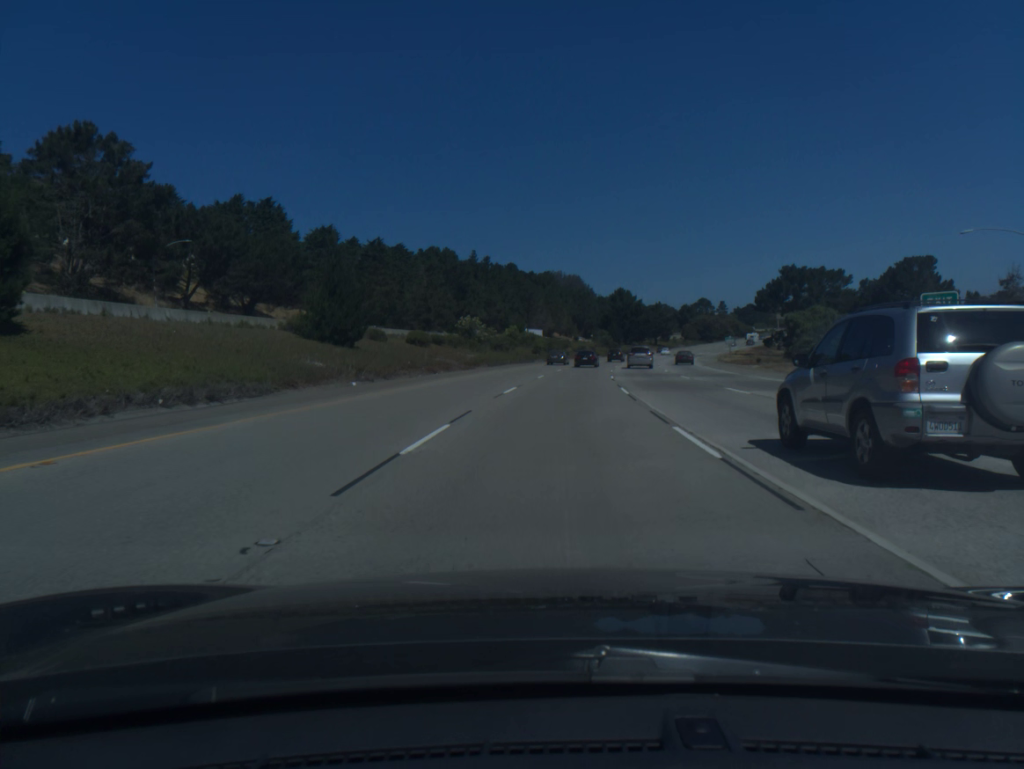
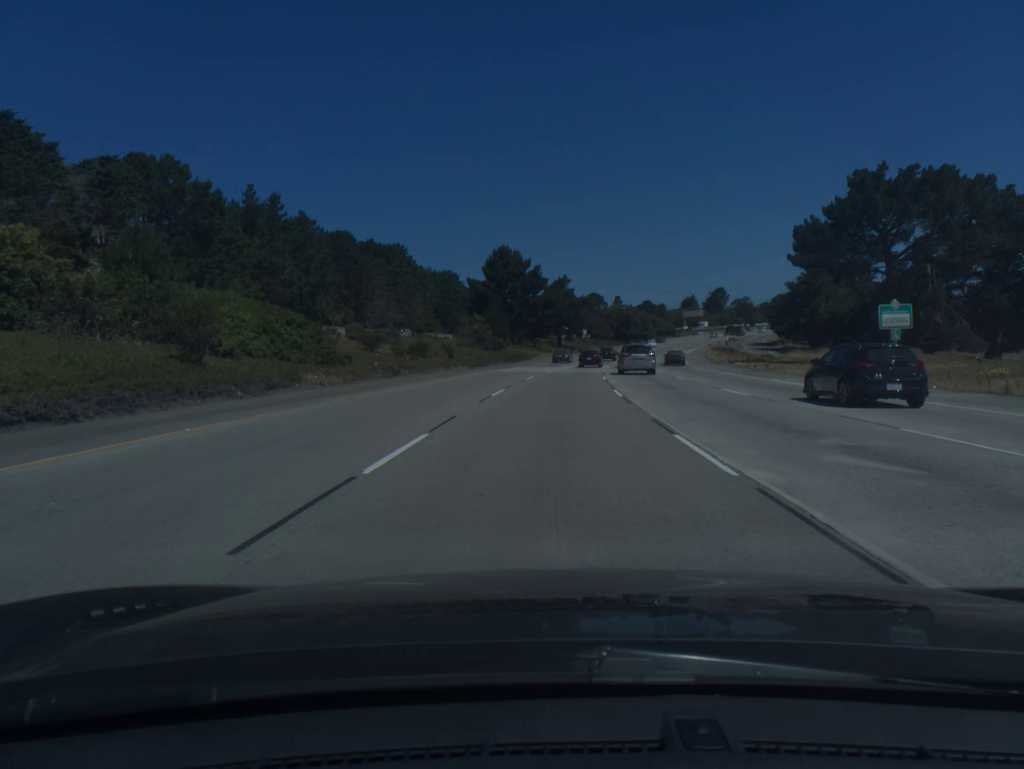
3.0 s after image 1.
(+7.0, +88.5) m; +9°
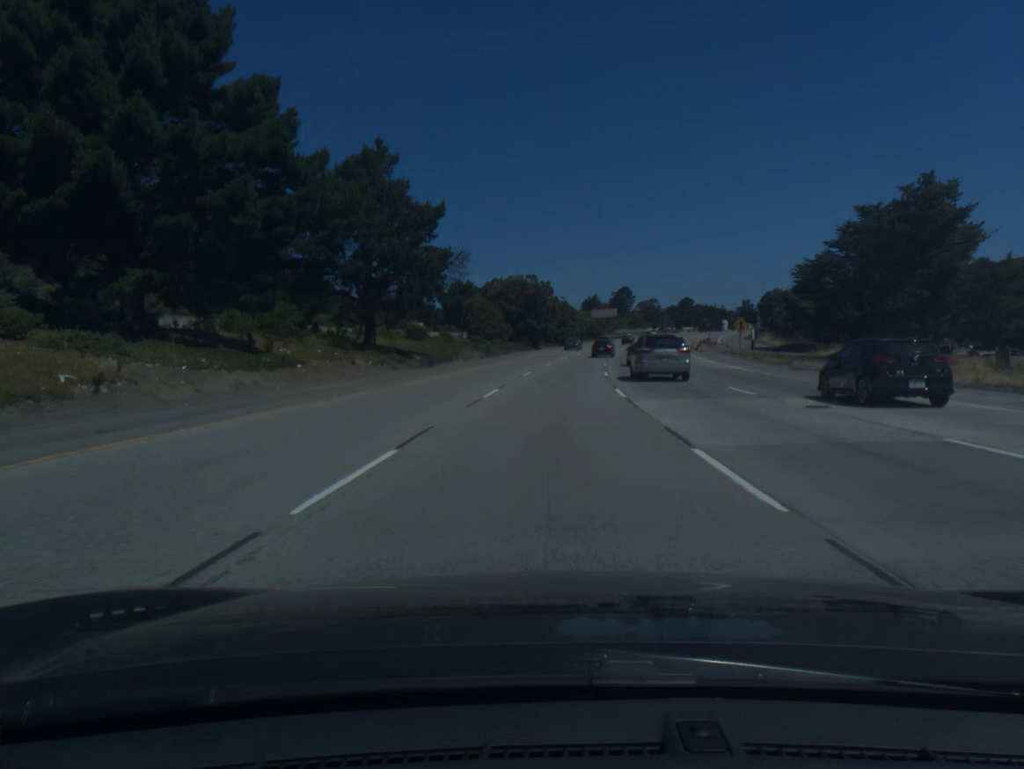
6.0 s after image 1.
(+6.3, +89.0) m; +8°
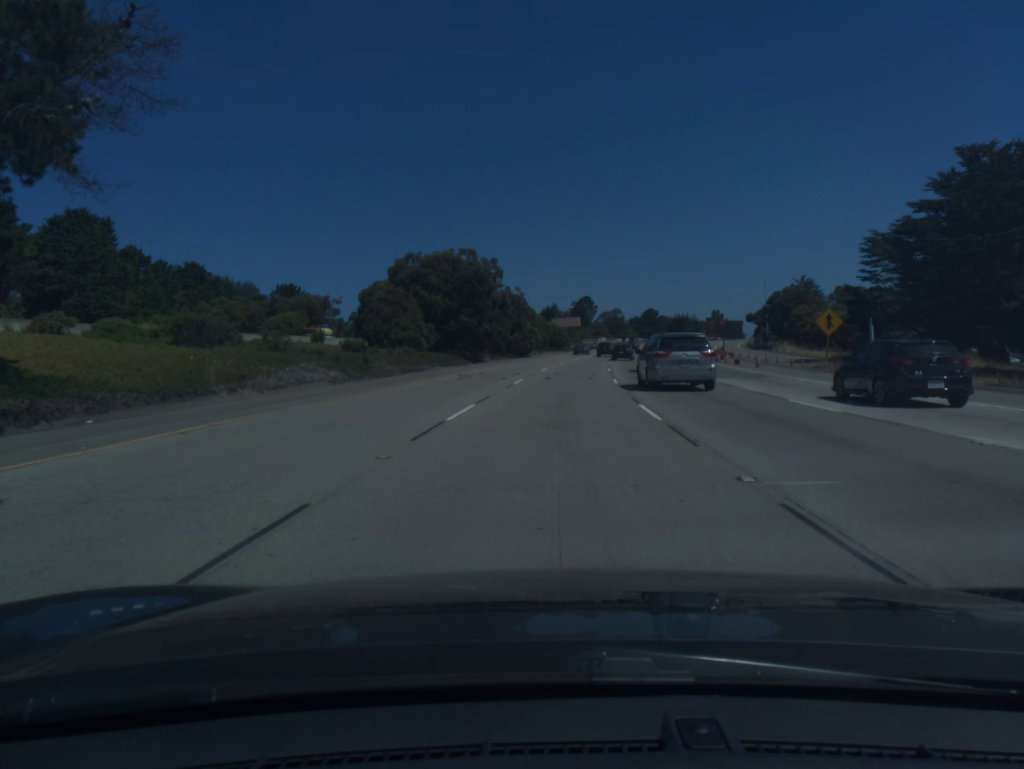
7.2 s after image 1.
(+1.0, +35.9) m; +3°
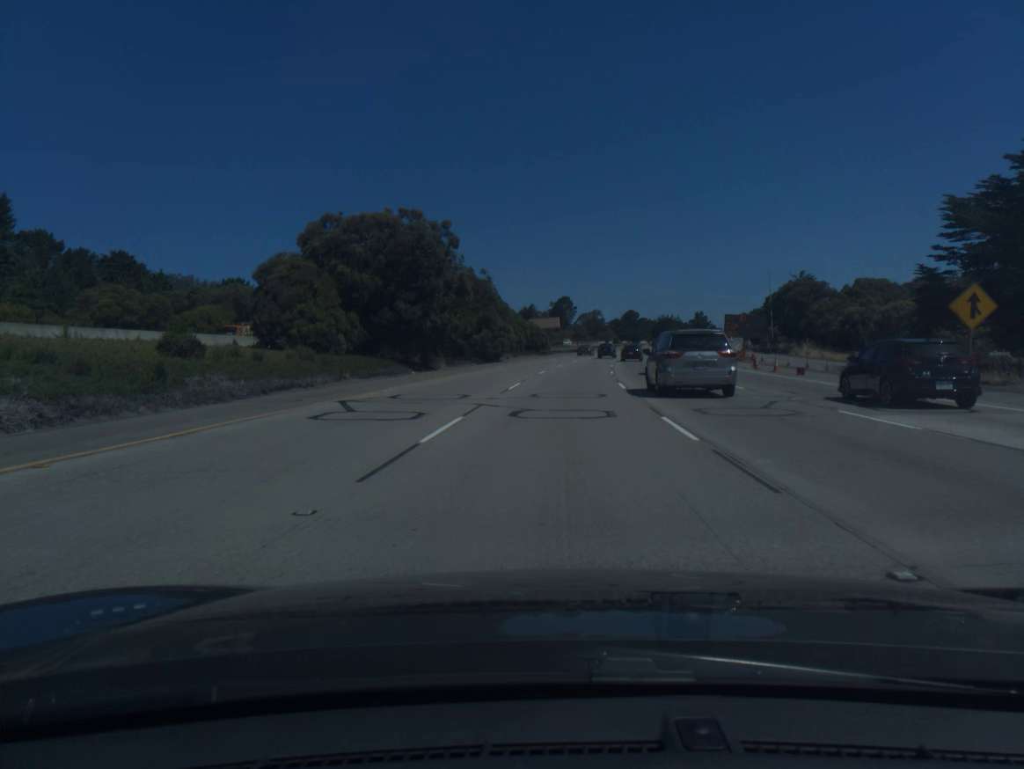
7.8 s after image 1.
(+0.2, +17.9) m; +2°
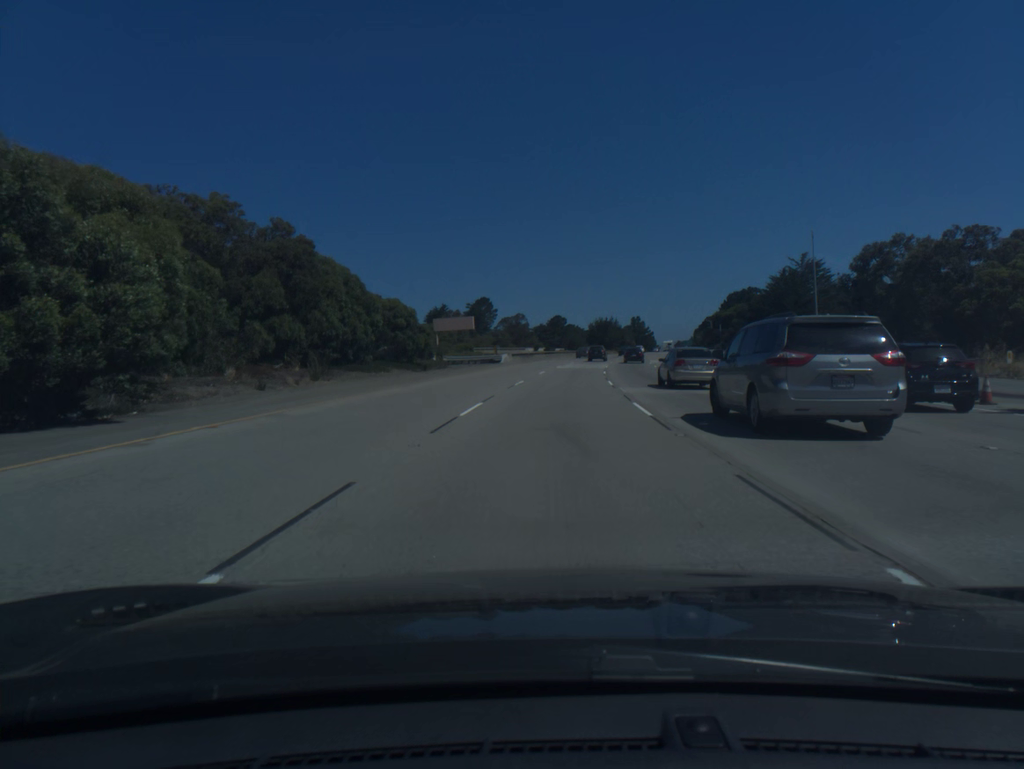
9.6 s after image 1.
(+2.5, +53.7) m; +6°
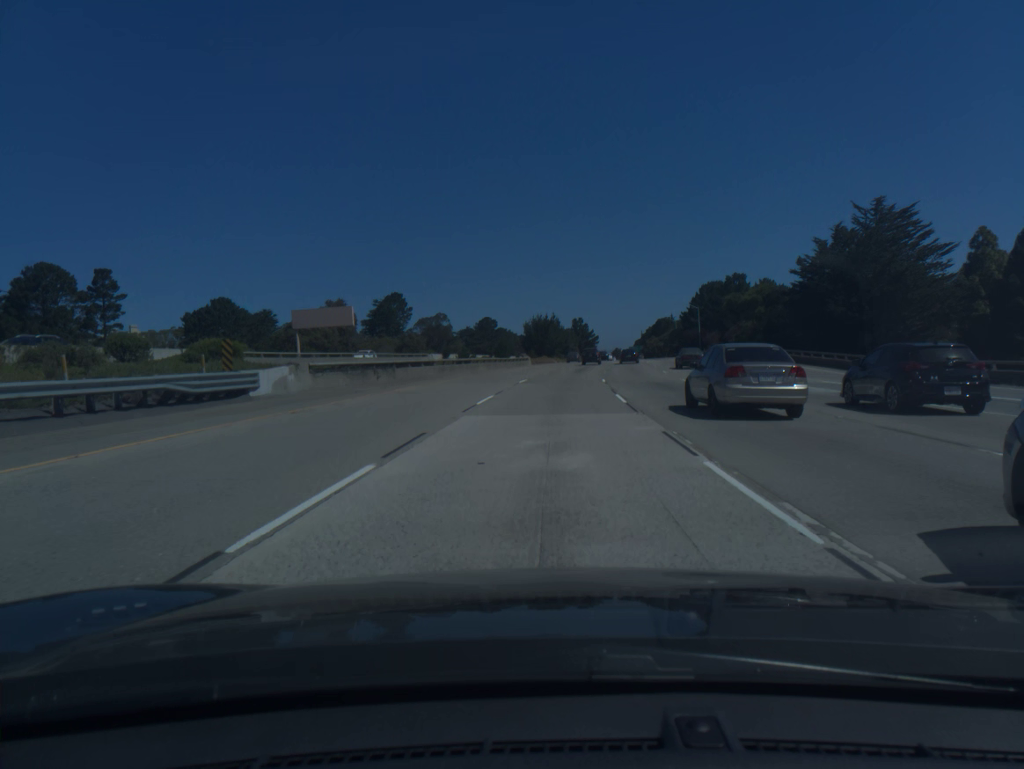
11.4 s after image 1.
(+2.5, +53.8) m; +5°
